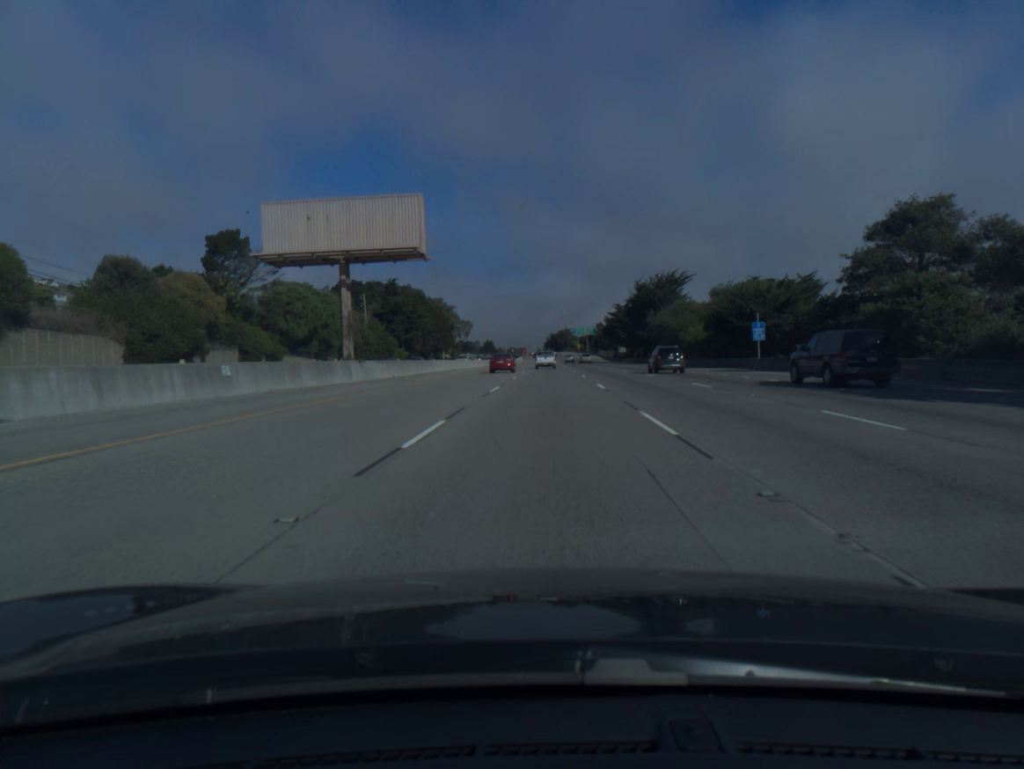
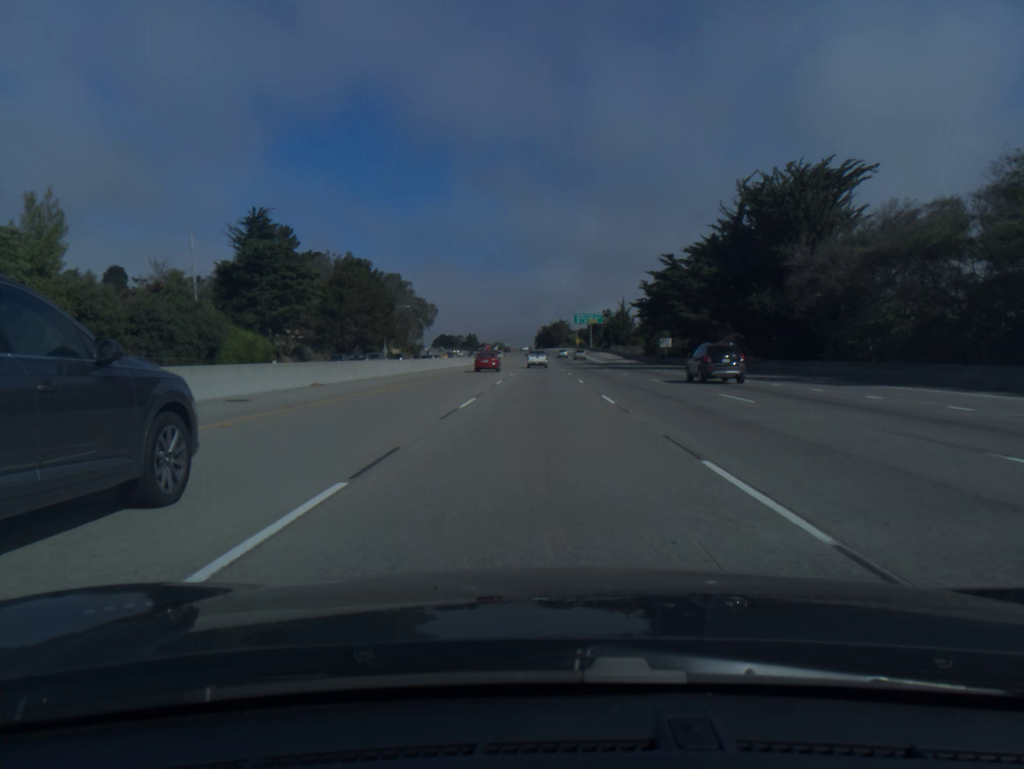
(+1.1, +79.4) m; +1°
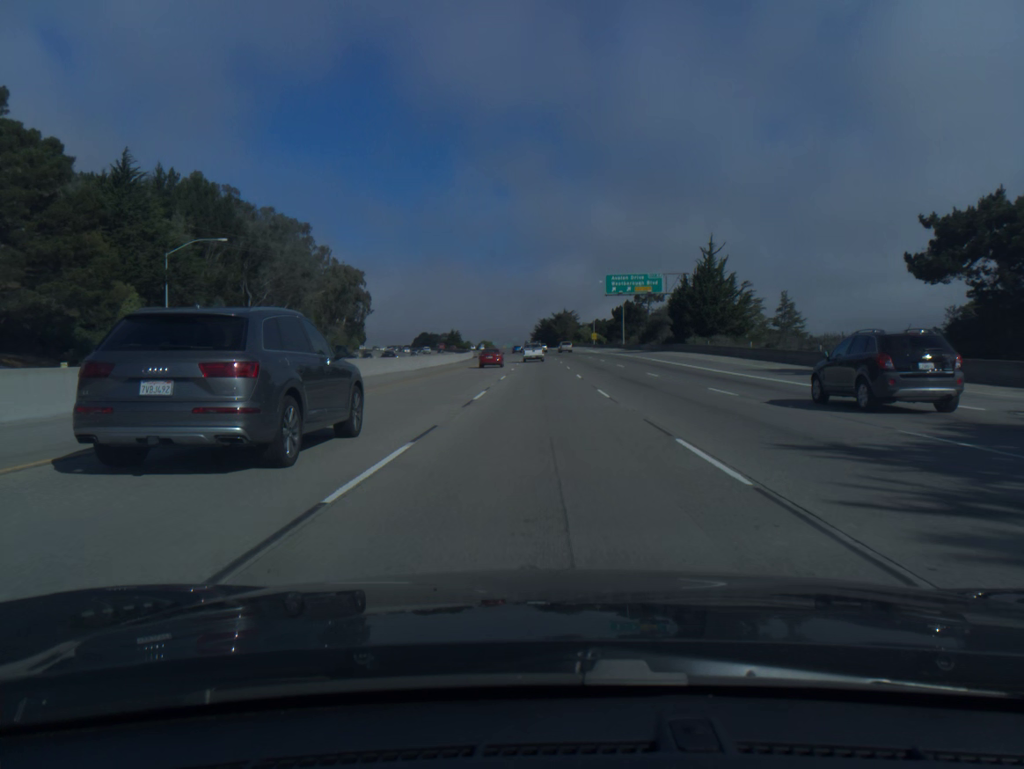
(-0.2, +99.7) m; 0°
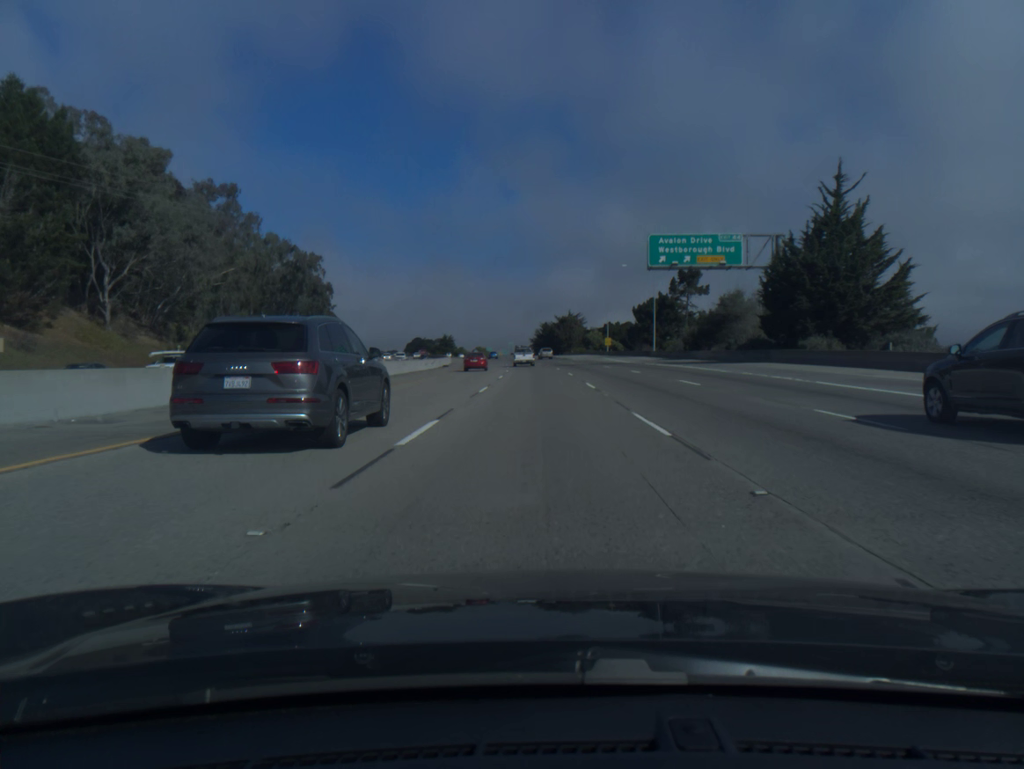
(0.0, +39.8) m; 0°
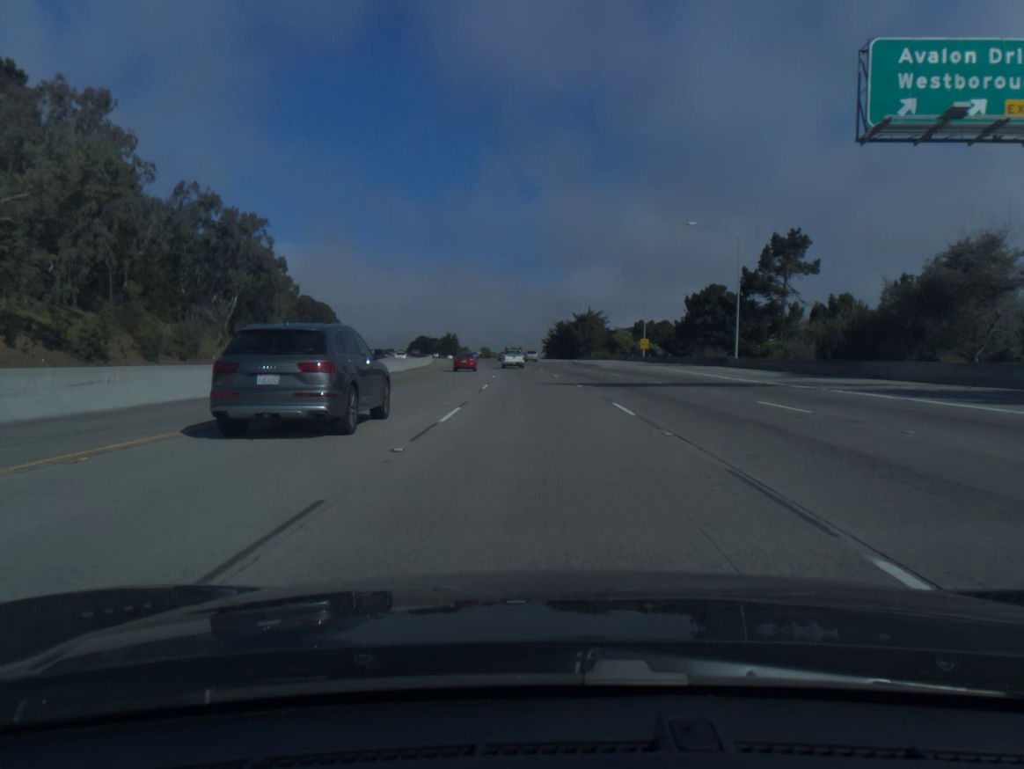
(-0.3, +39.6) m; -1°
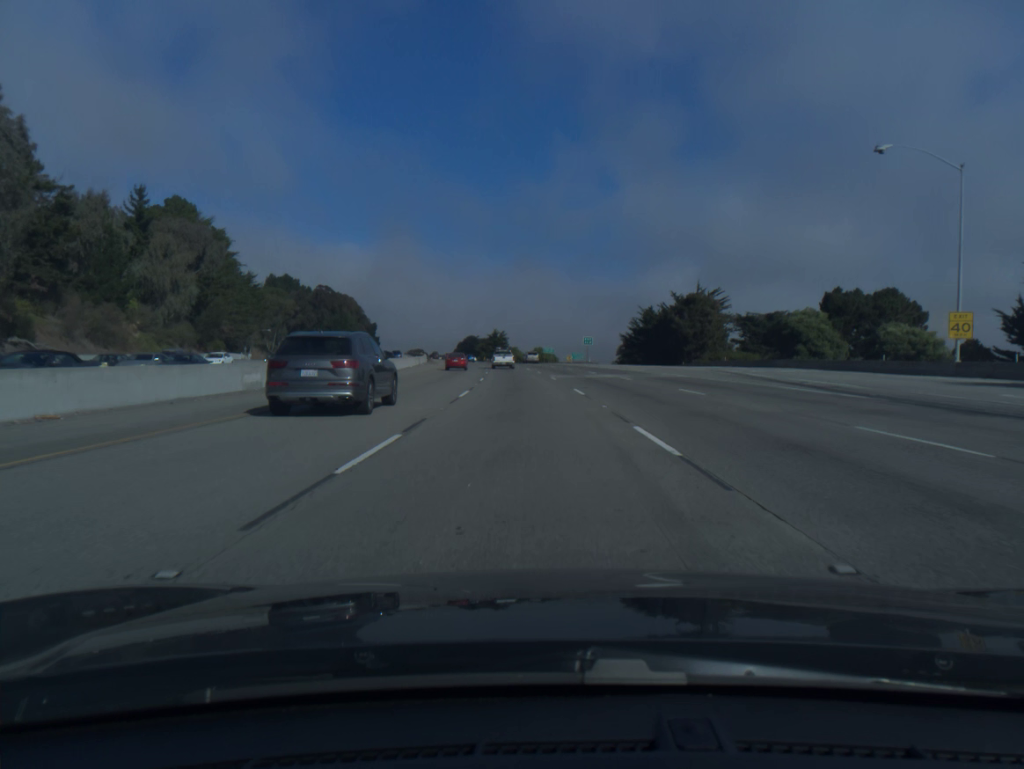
(-2.7, +79.3) m; -5°
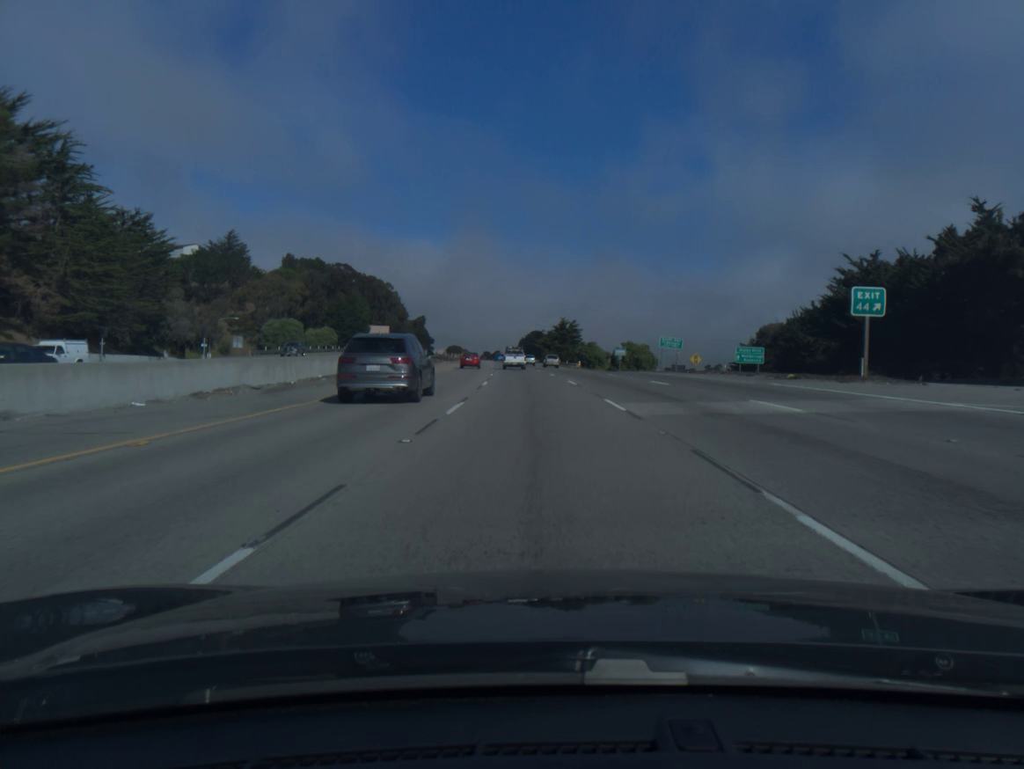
(-3.8, +79.8) m; -5°
